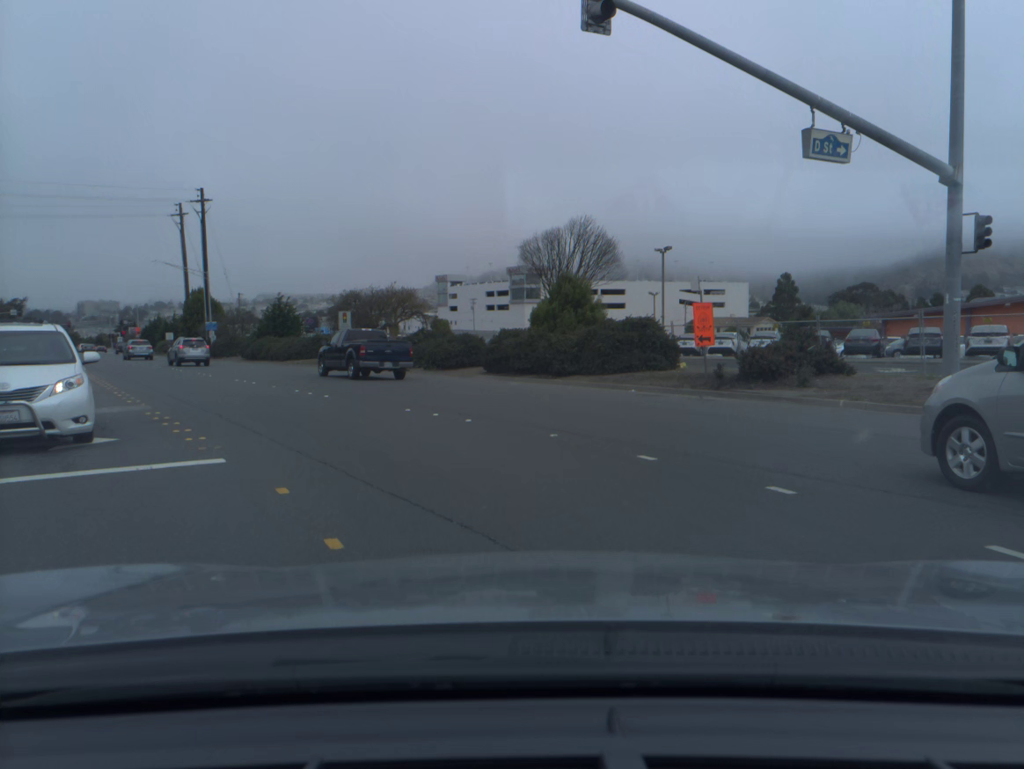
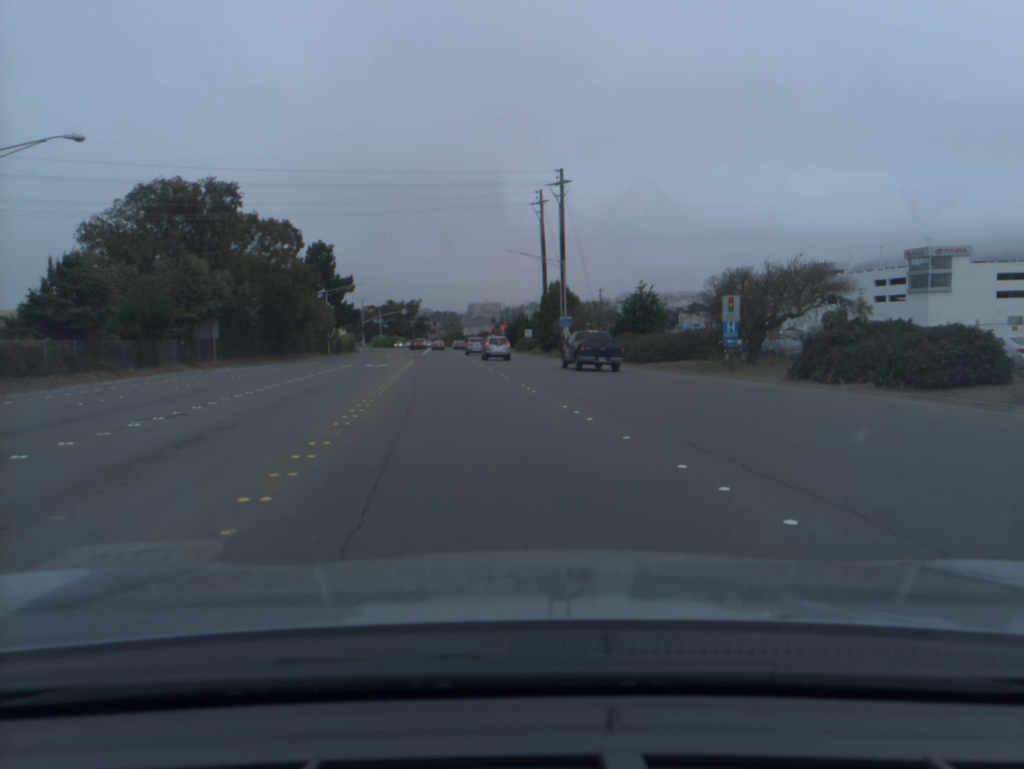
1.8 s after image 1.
(-3.1, +13.5) m; -24°
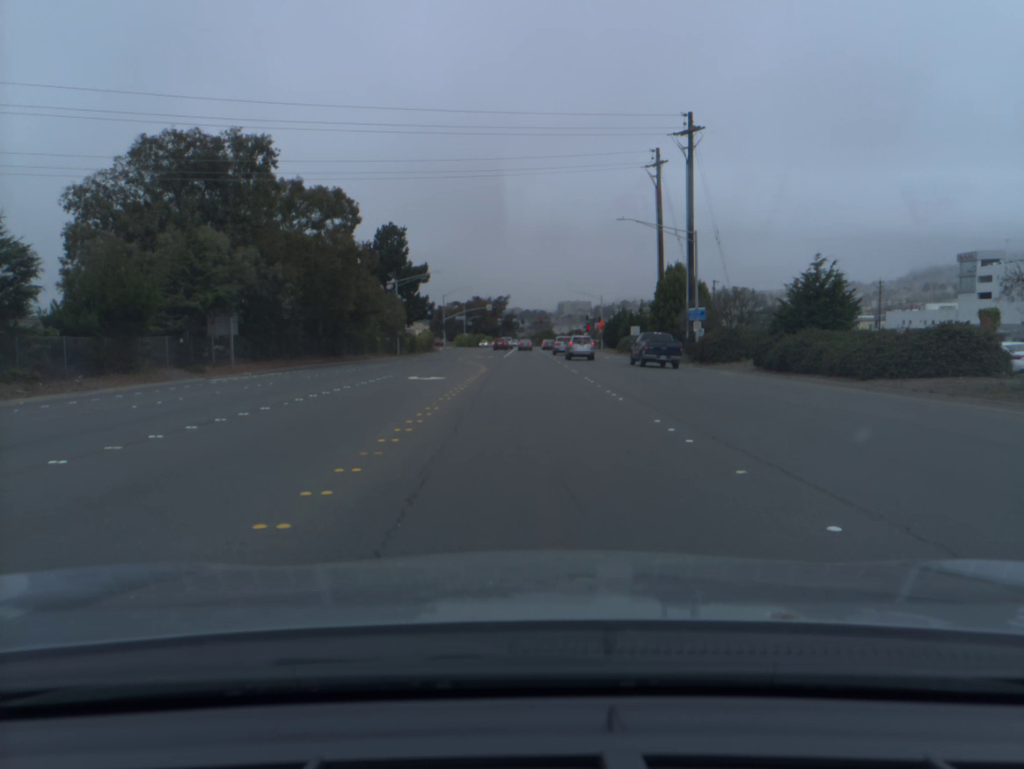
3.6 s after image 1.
(-1.1, +17.1) m; -5°
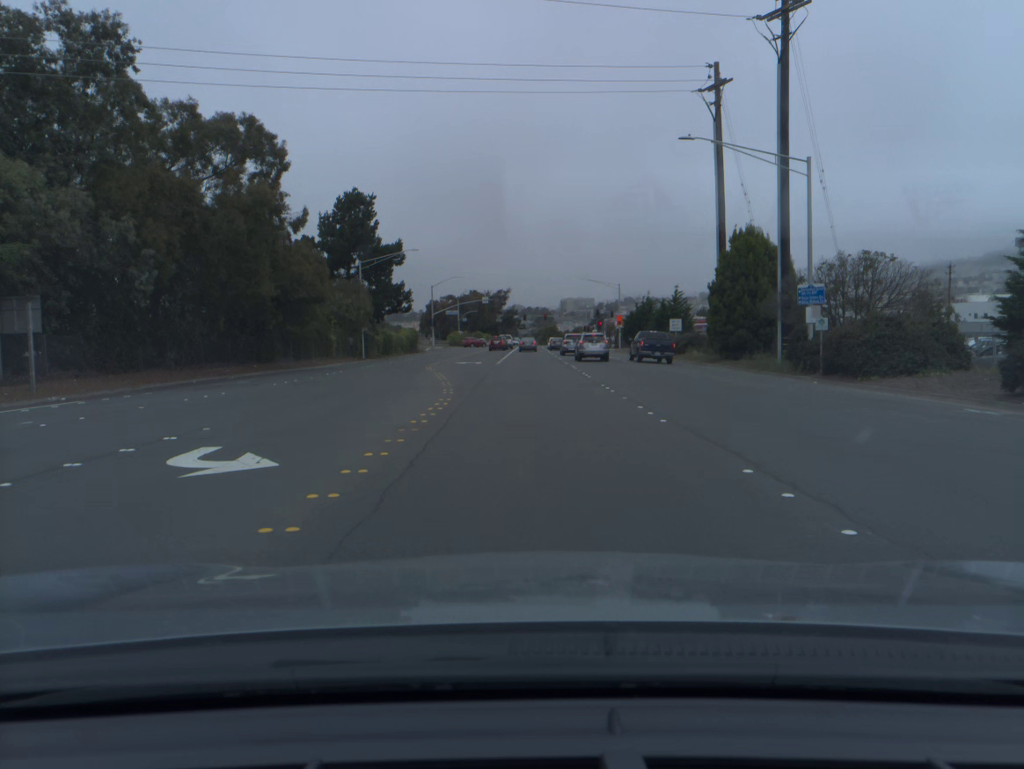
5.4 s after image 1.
(0.0, +19.7) m; 0°
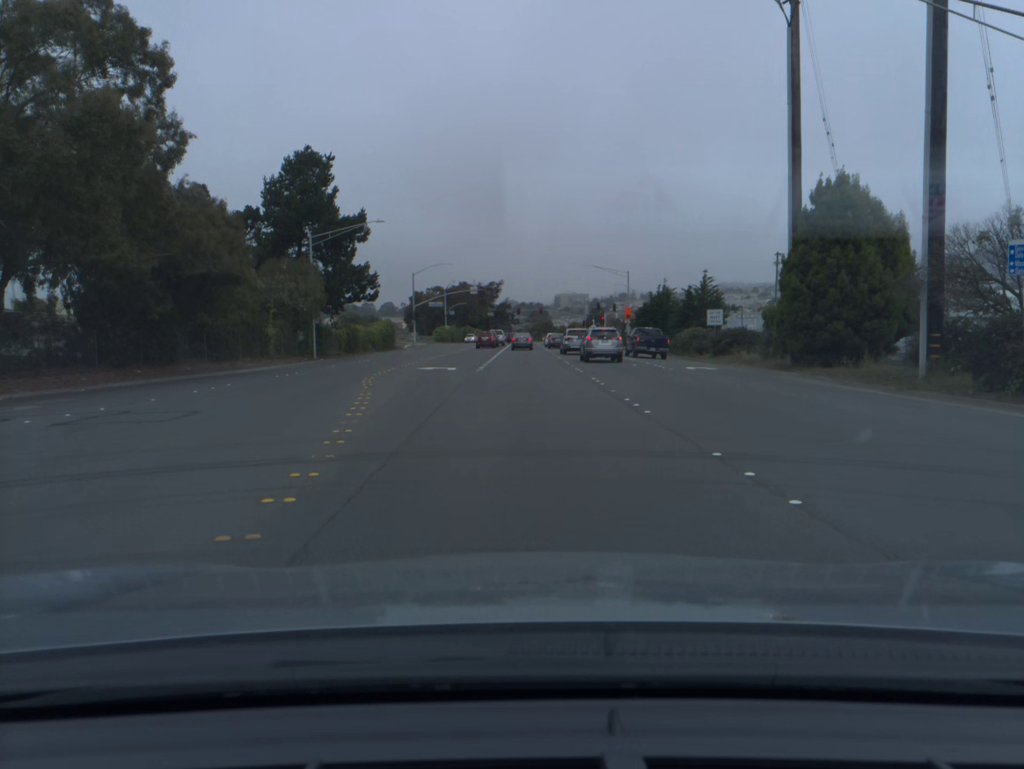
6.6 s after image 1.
(0.0, +13.8) m; 0°
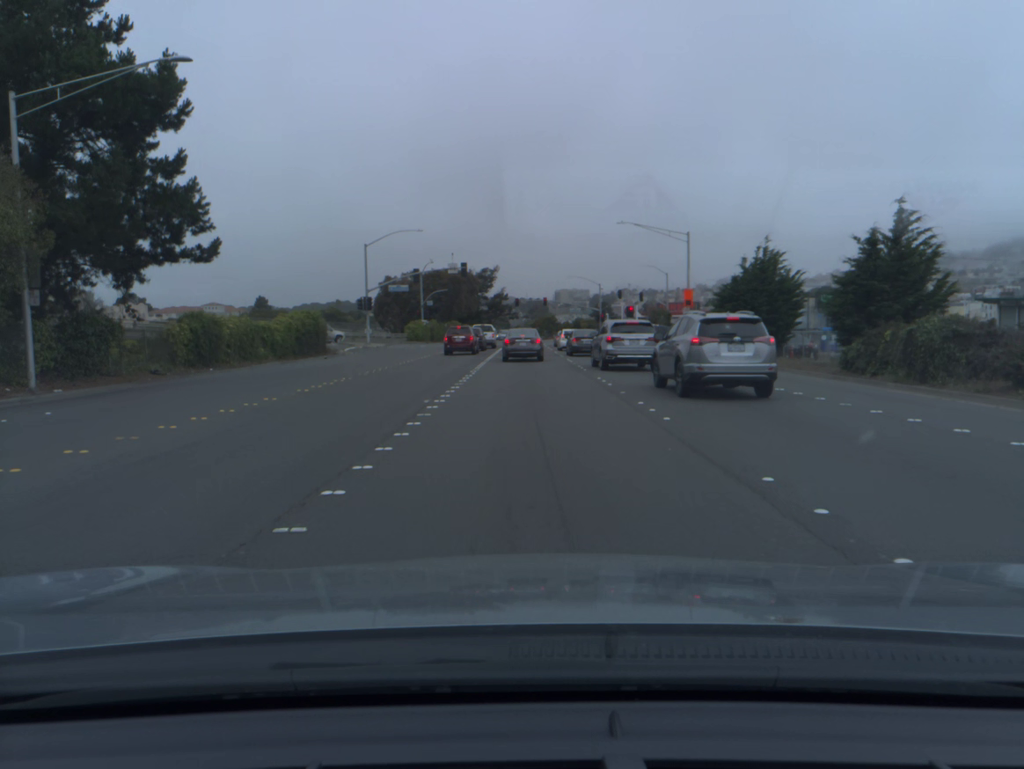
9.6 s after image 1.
(-0.2, +31.6) m; 0°
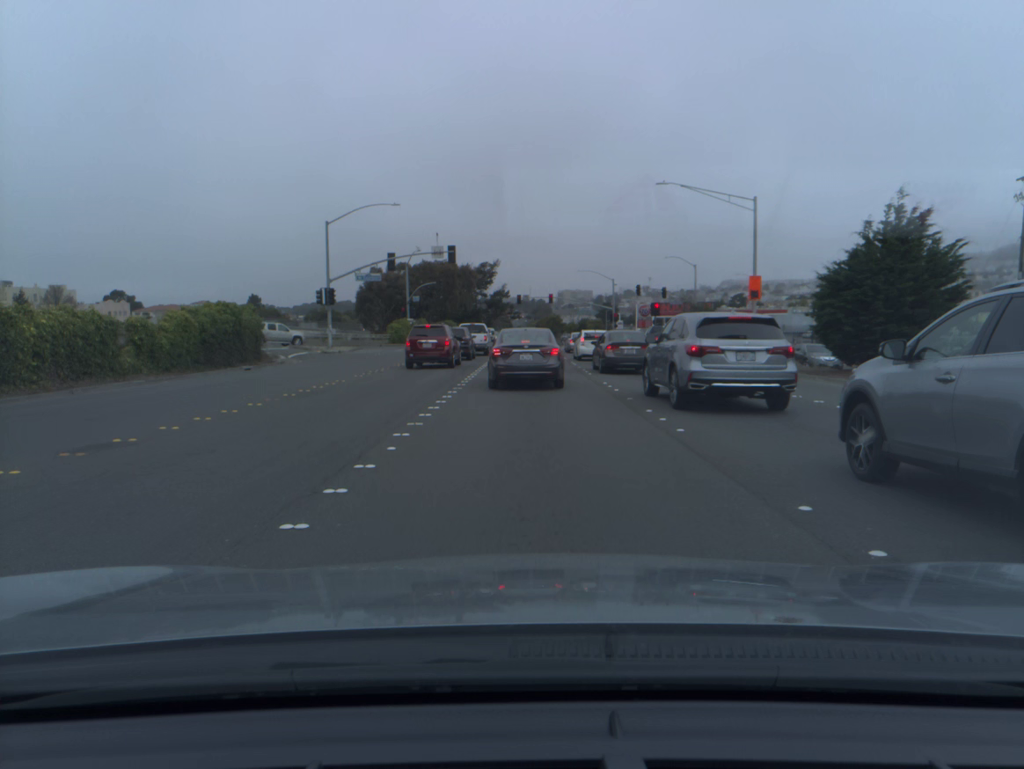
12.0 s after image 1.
(0.0, +16.1) m; 0°
